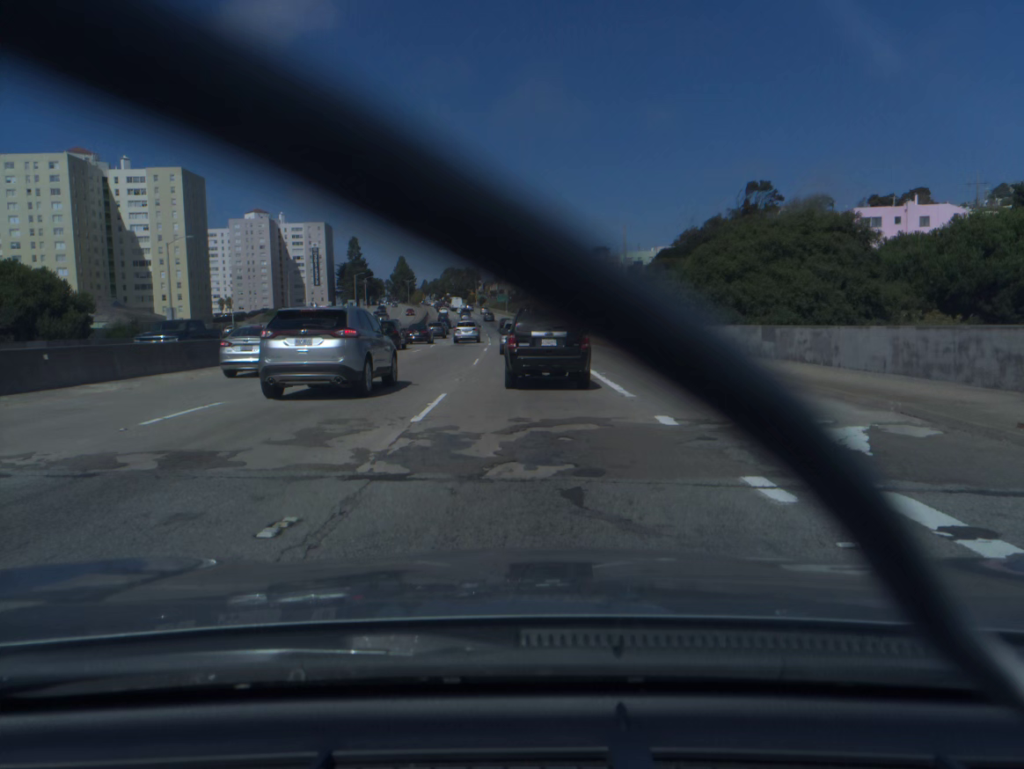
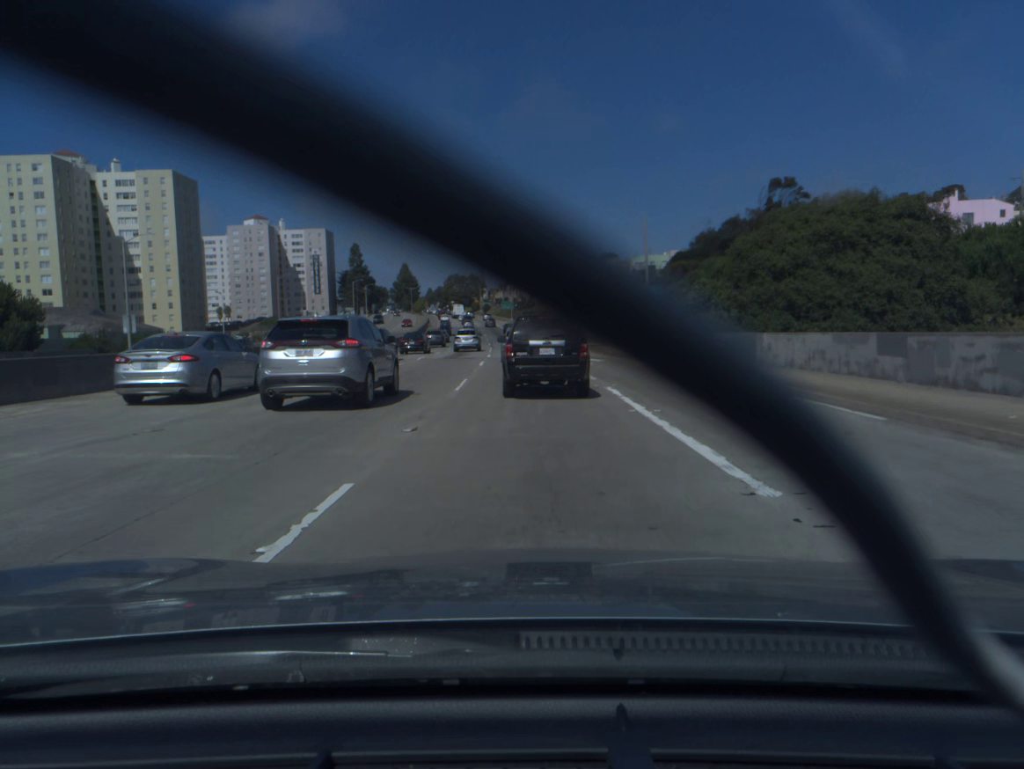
(0.0, +8.3) m; 0°
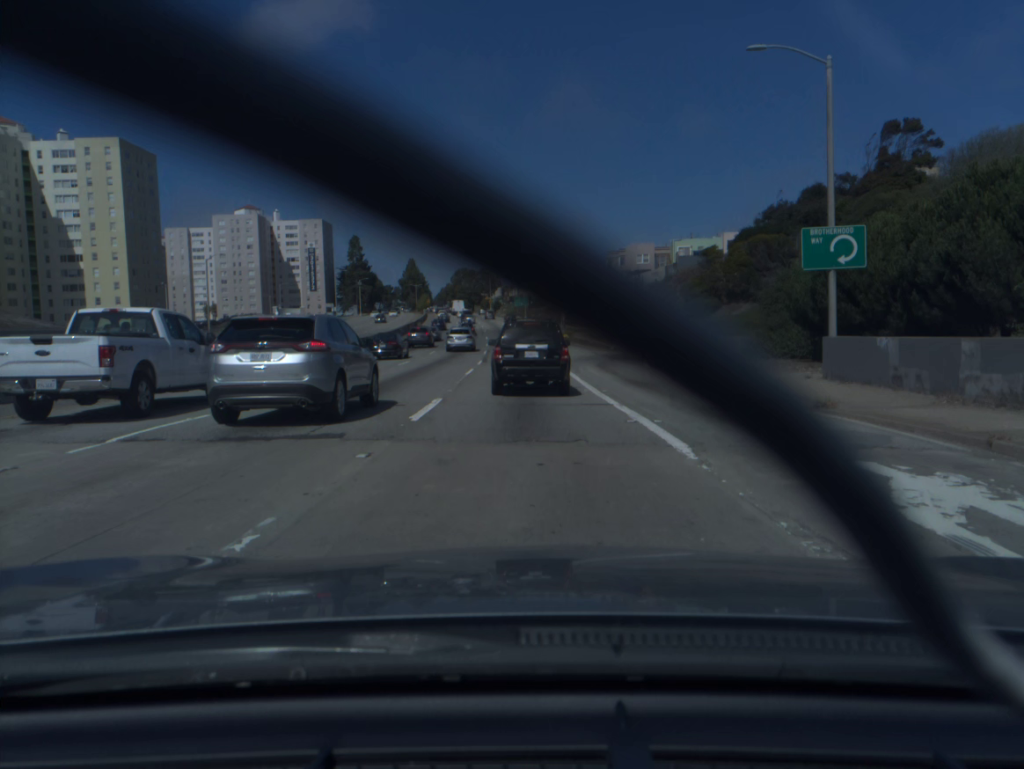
(-0.3, +32.0) m; -1°
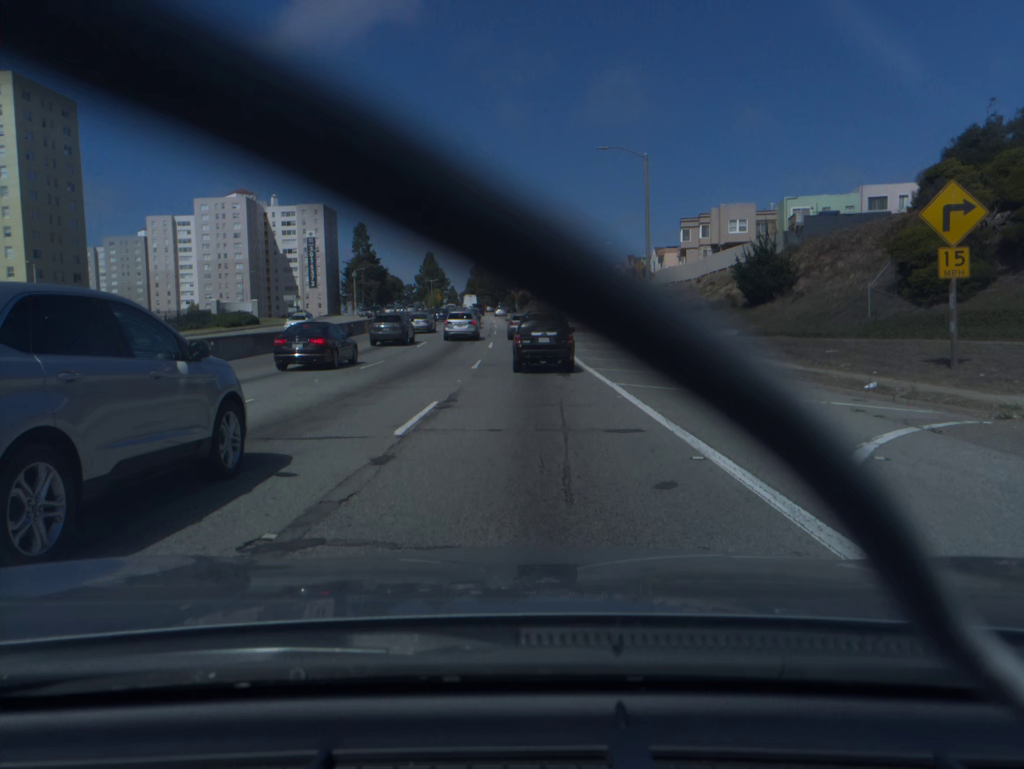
(-0.9, +41.1) m; -2°
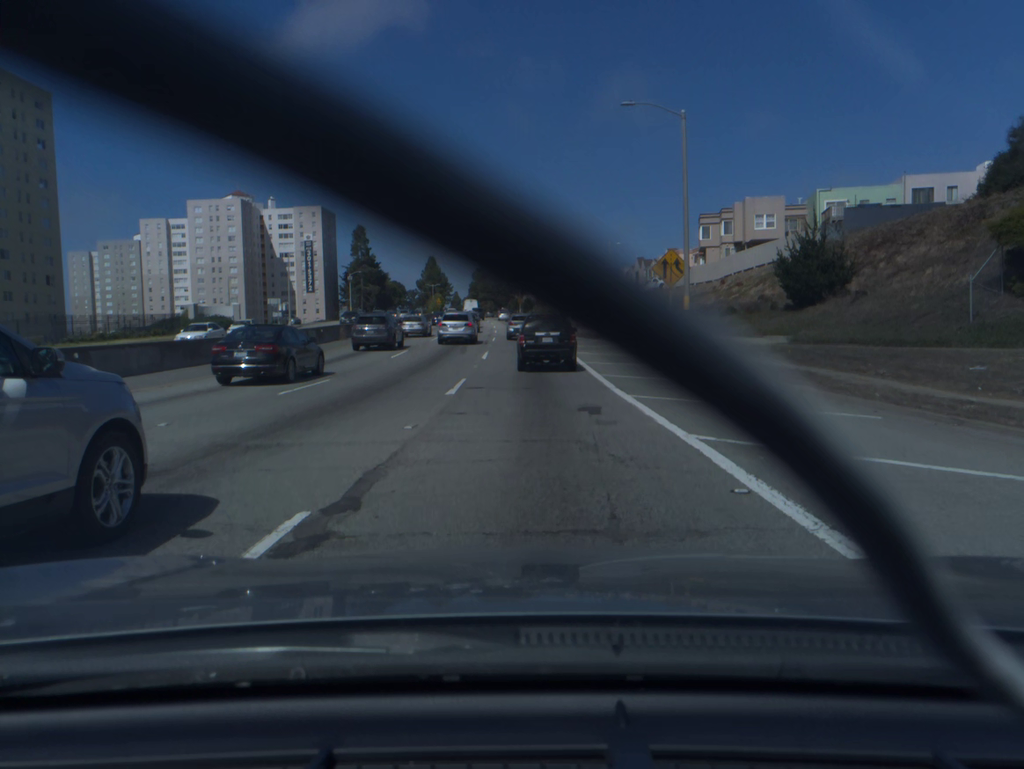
(0.0, +8.6) m; 0°
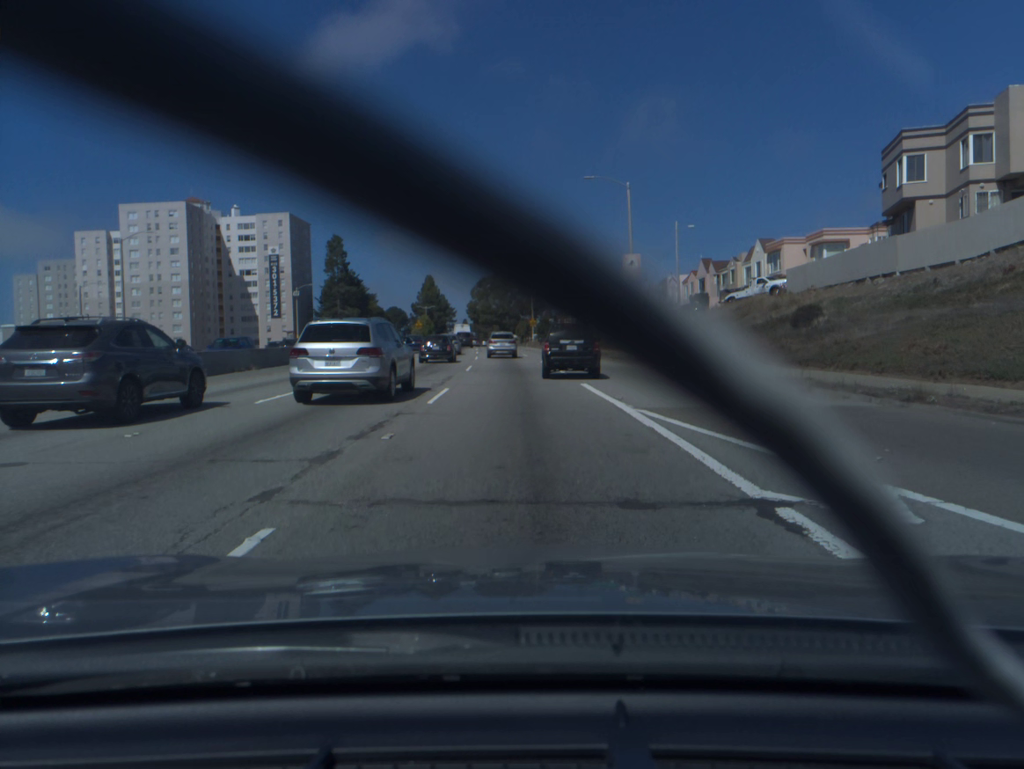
(-0.4, +44.8) m; -1°
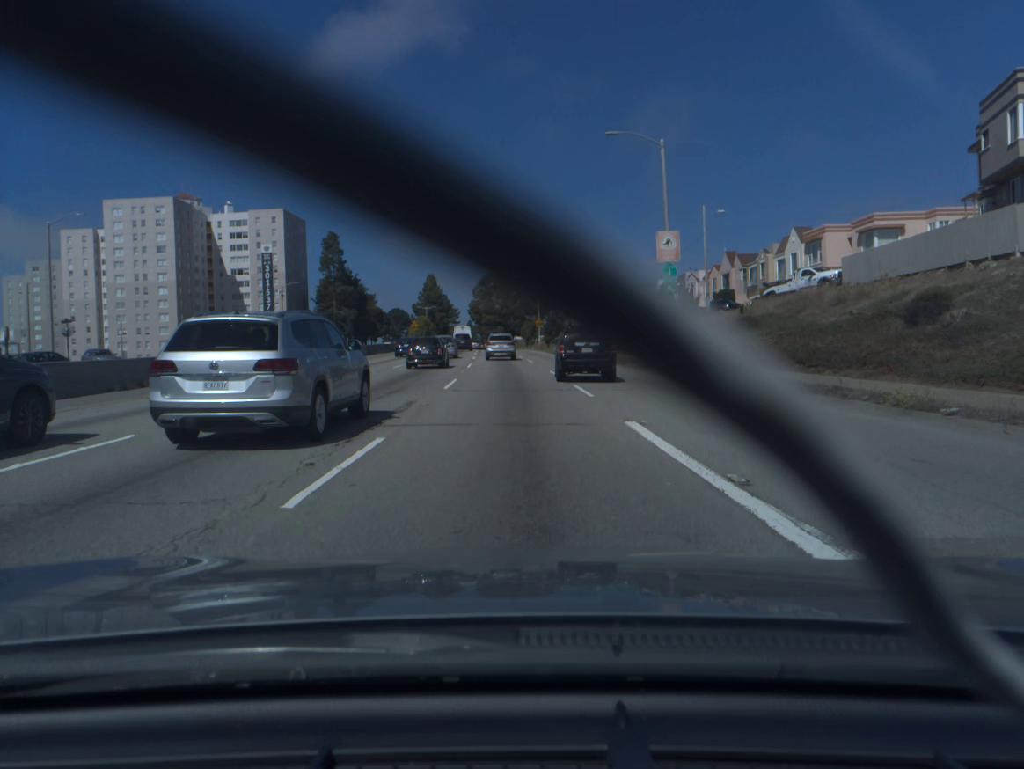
(0.0, +9.3) m; -1°
